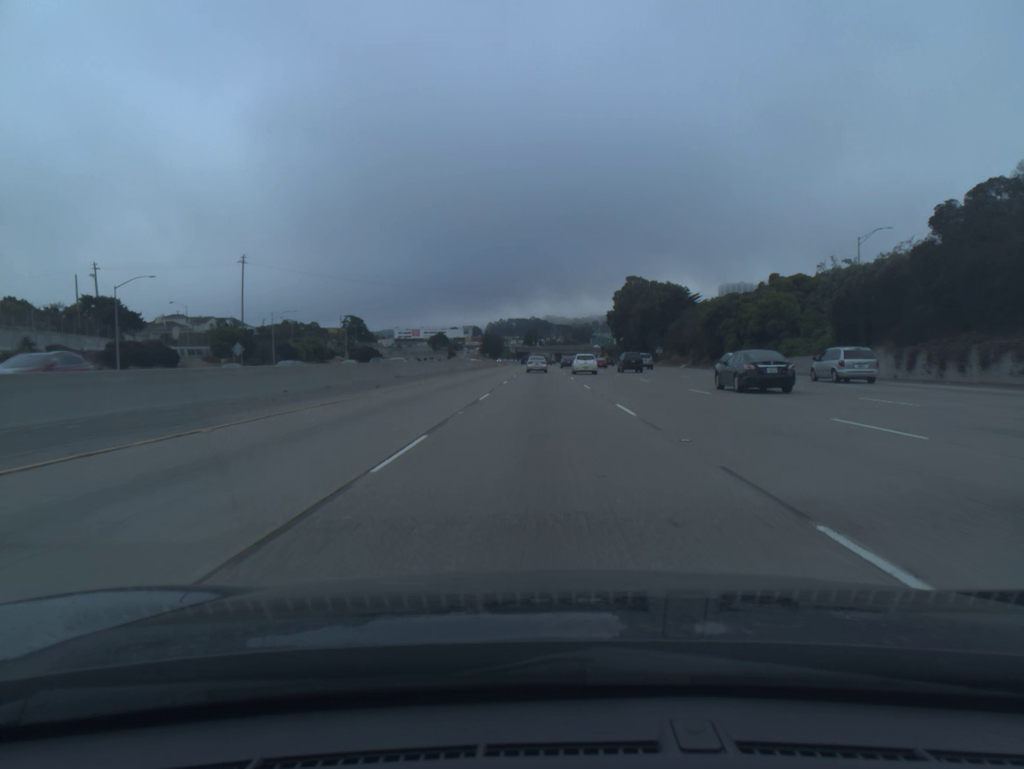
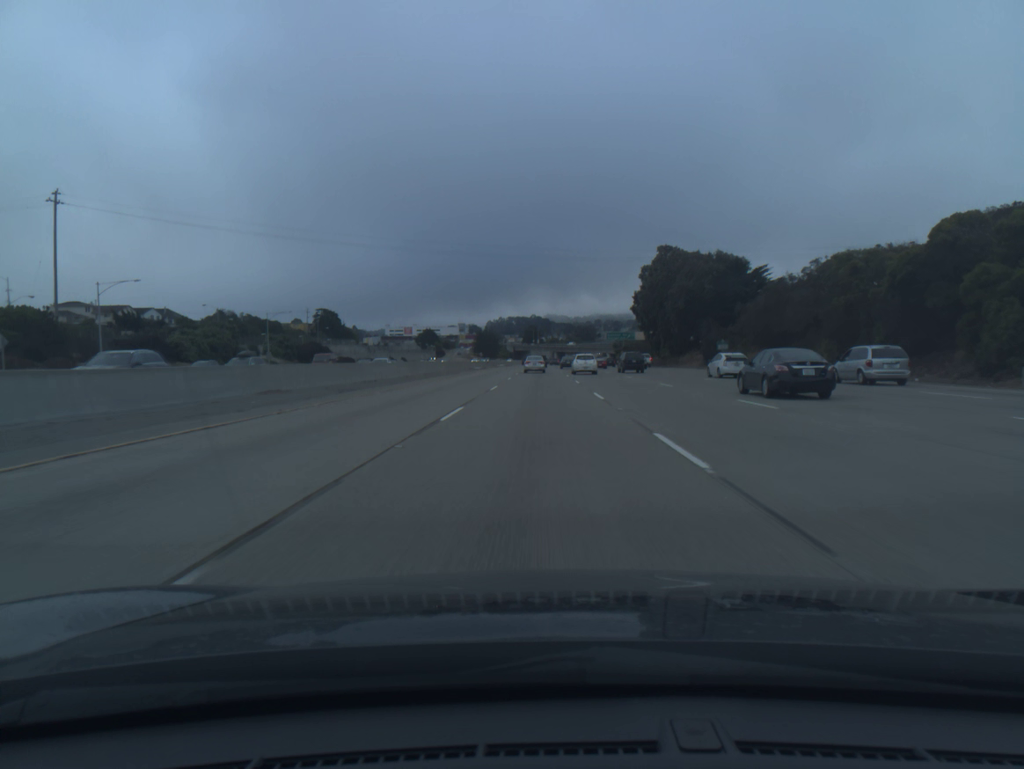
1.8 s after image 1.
(+0.1, +51.6) m; 0°
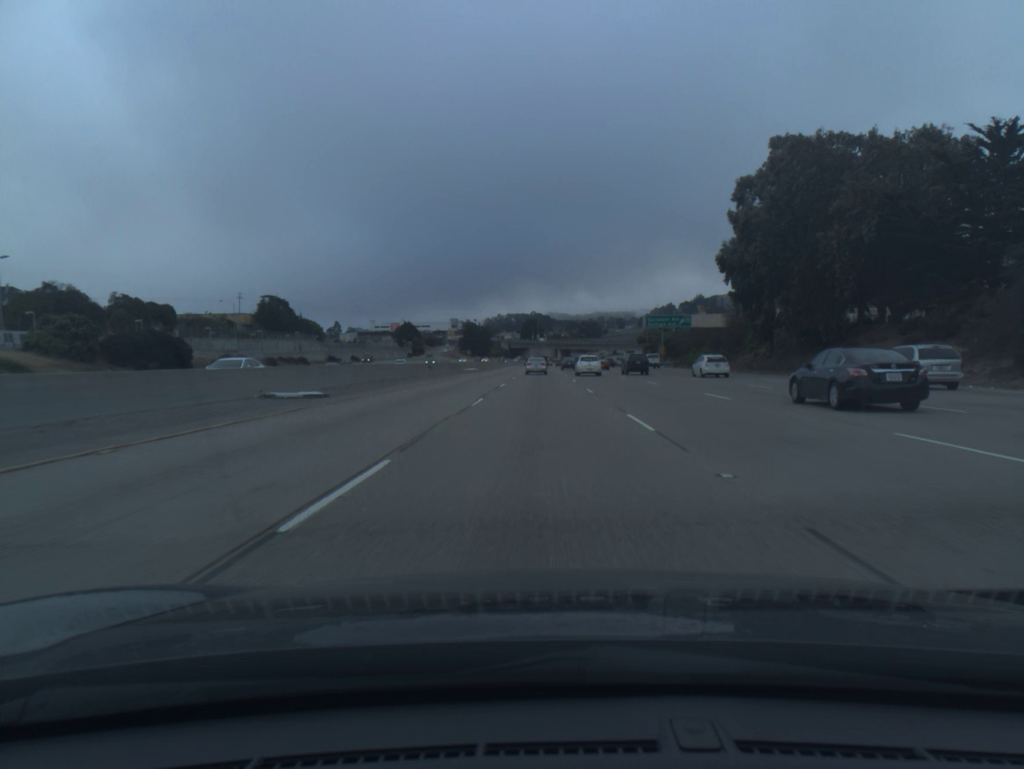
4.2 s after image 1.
(-0.1, +68.3) m; 0°
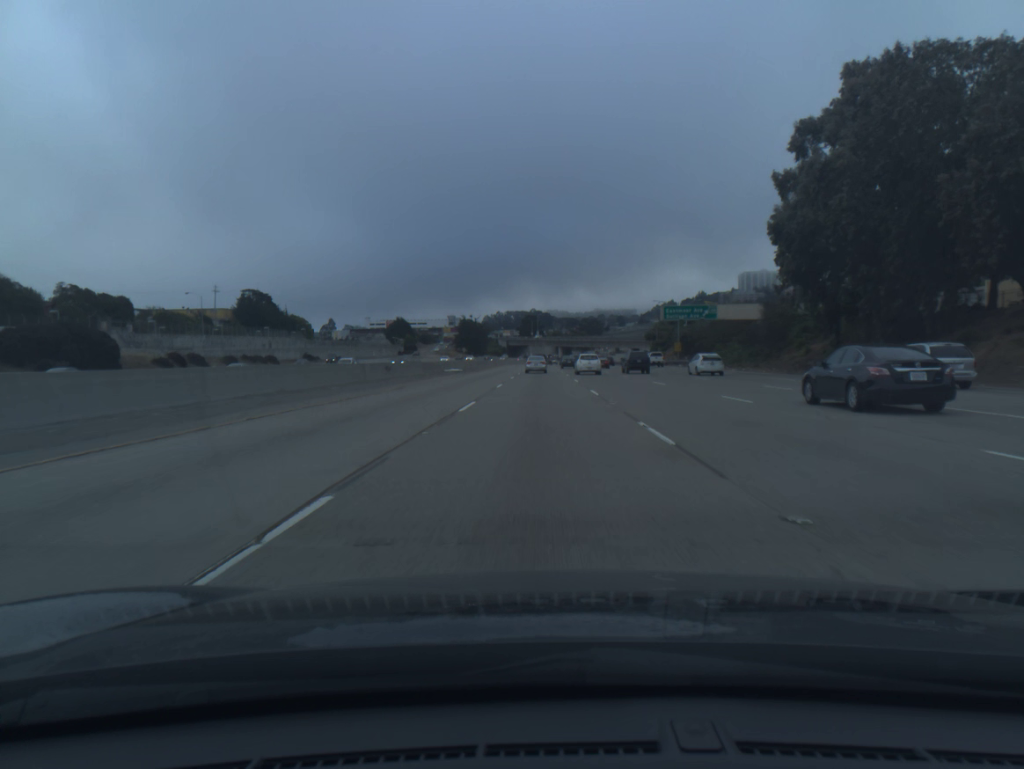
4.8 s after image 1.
(0.0, +17.0) m; 0°
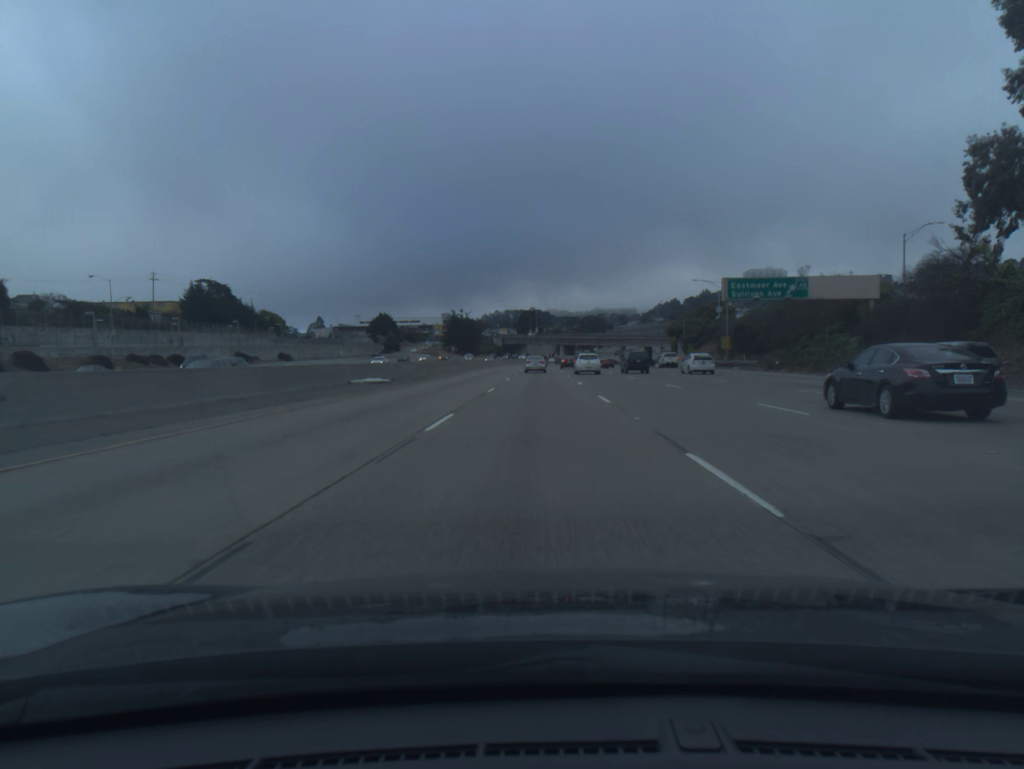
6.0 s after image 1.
(0.0, +34.0) m; 0°
